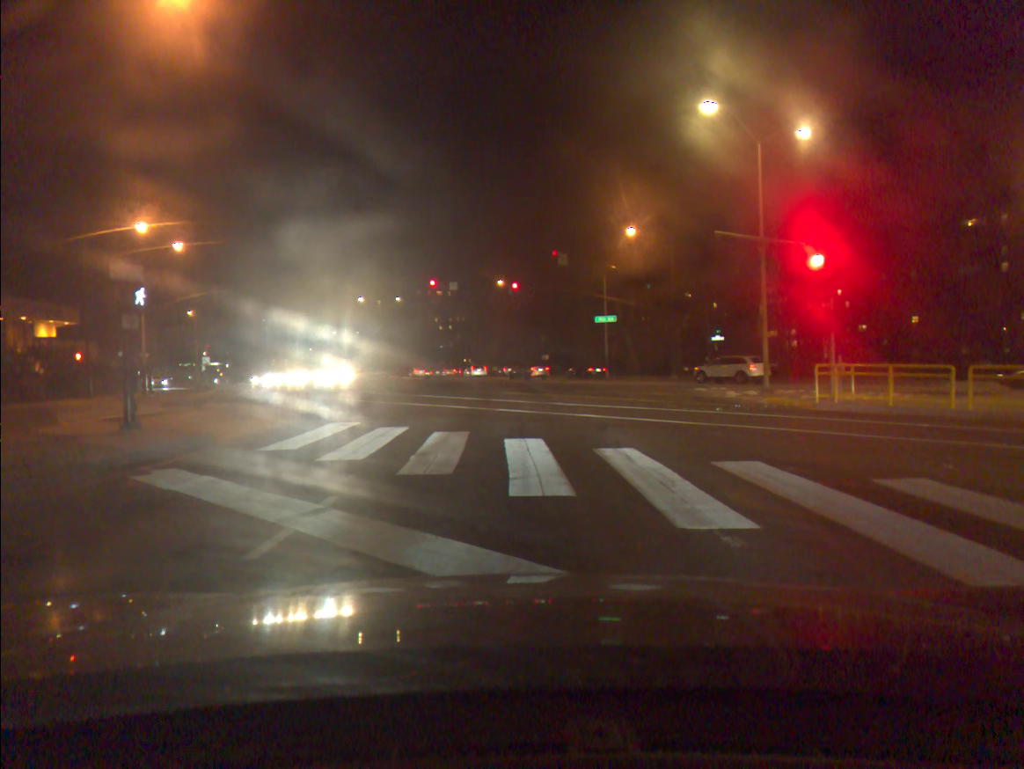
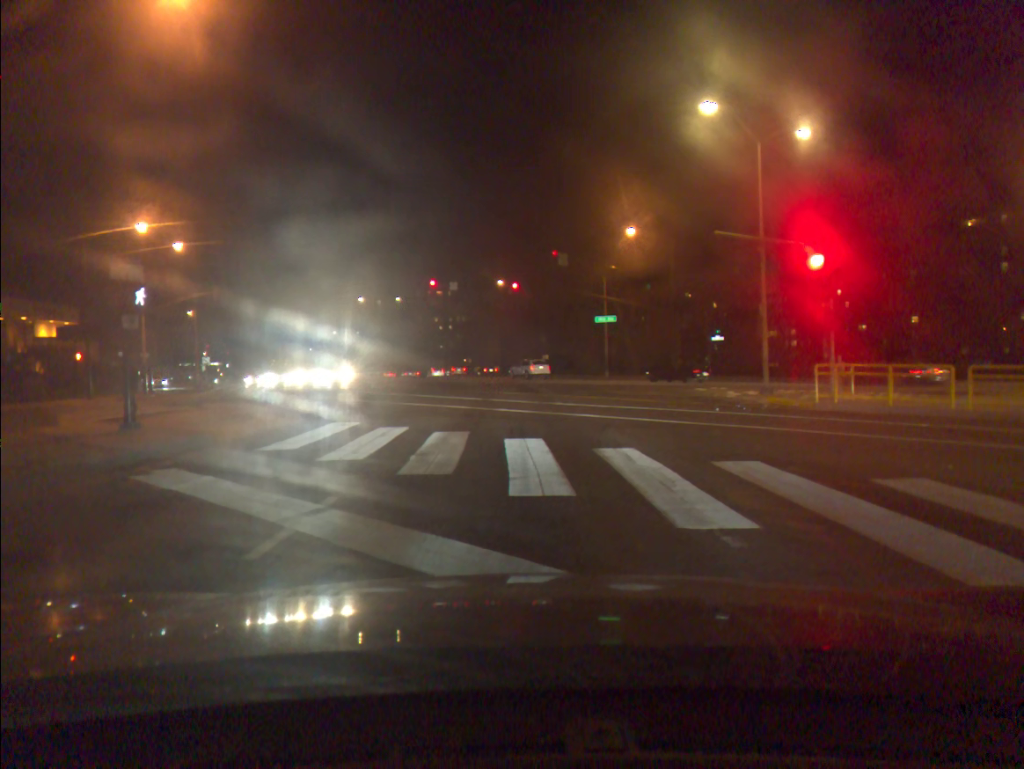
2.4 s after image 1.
(0.0, 0.0) m; 0°
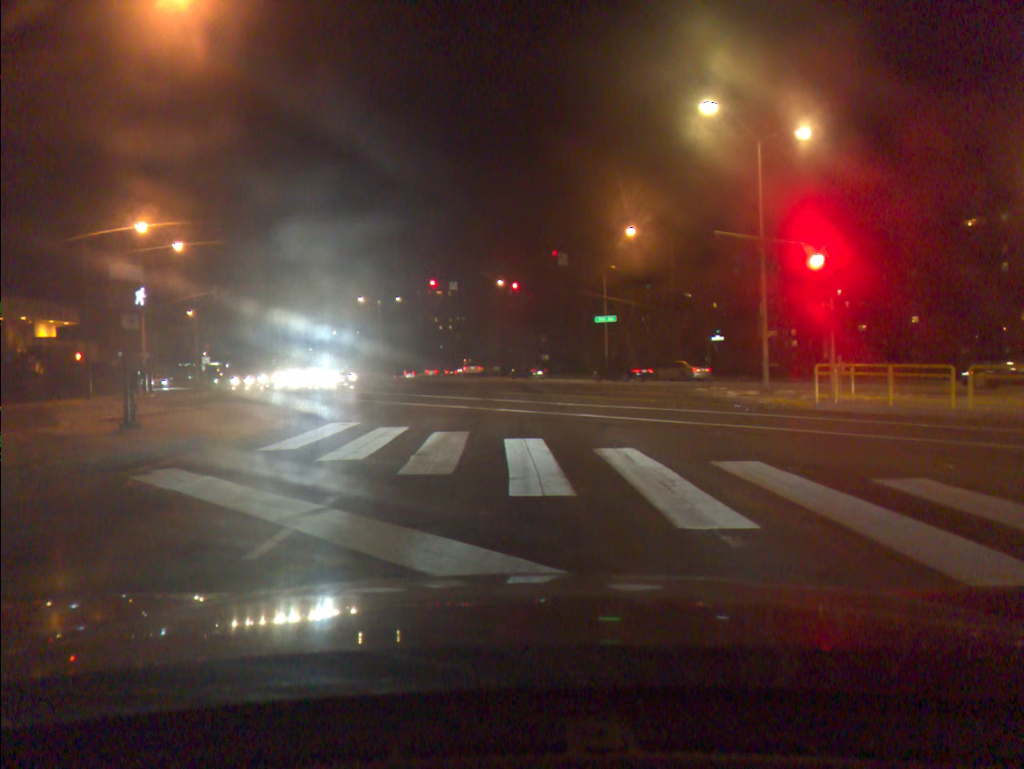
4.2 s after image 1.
(0.0, 0.0) m; 0°
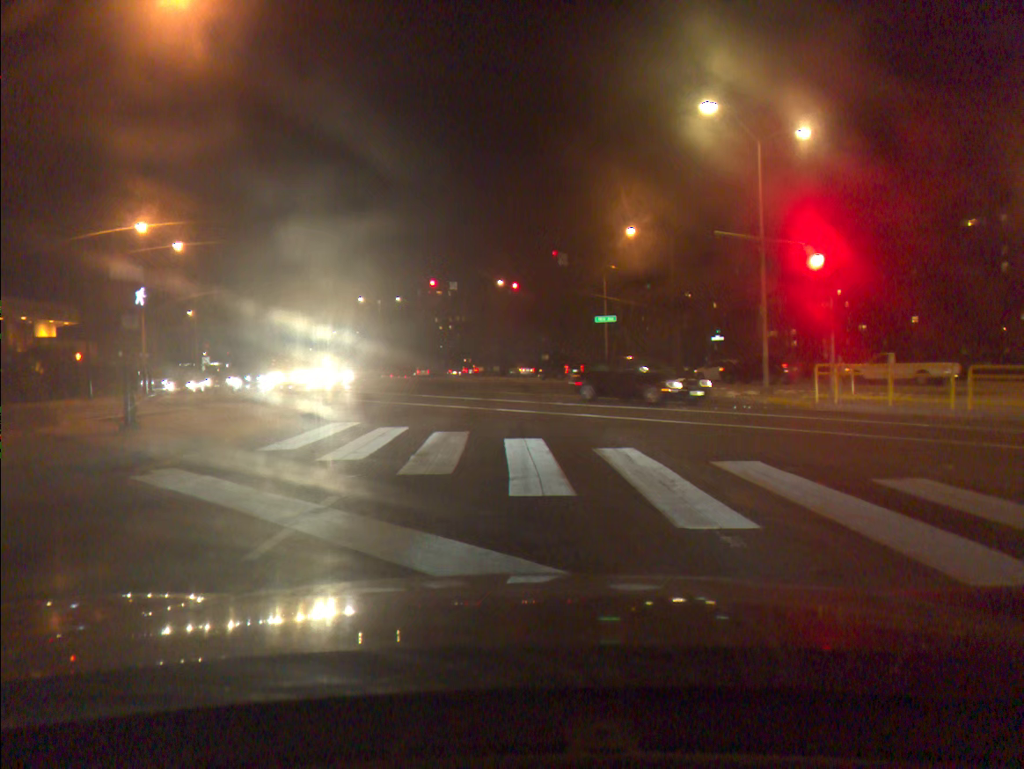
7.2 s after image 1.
(0.0, 0.0) m; 0°
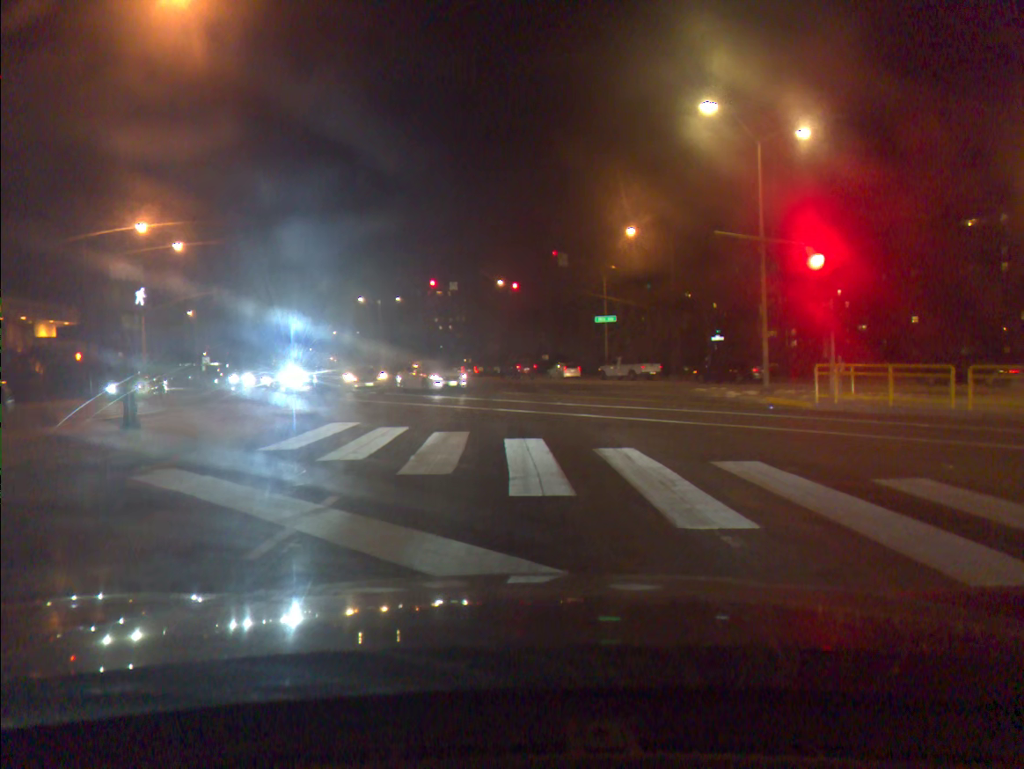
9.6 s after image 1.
(0.0, 0.0) m; 0°
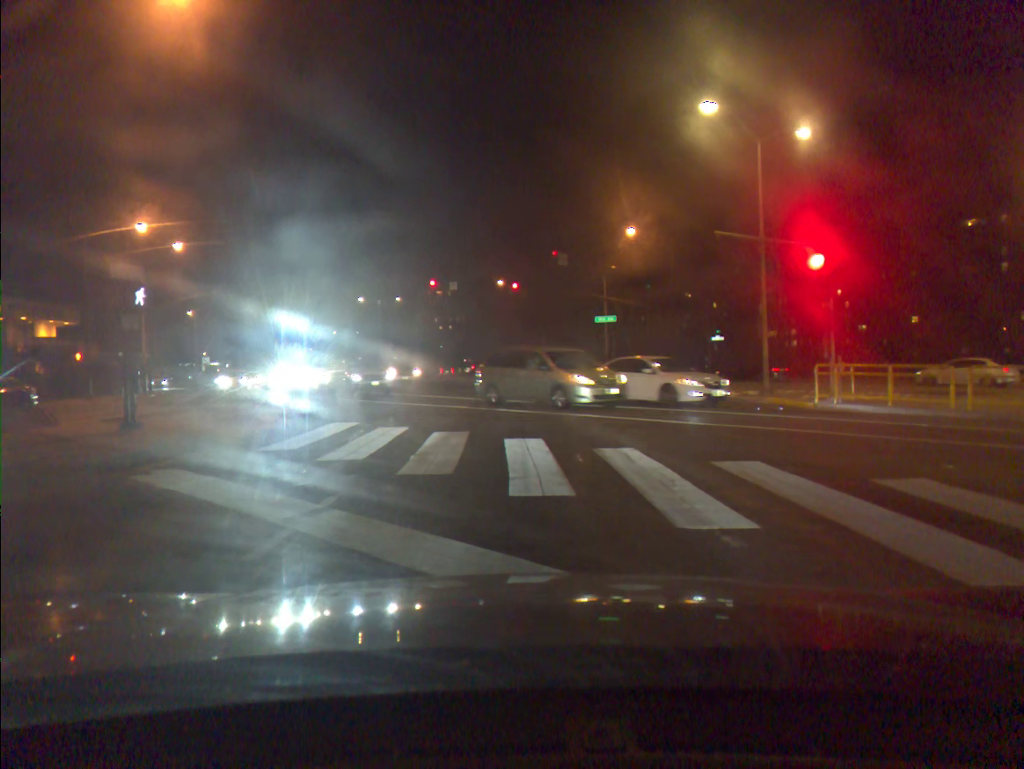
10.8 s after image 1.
(0.0, 0.0) m; 0°
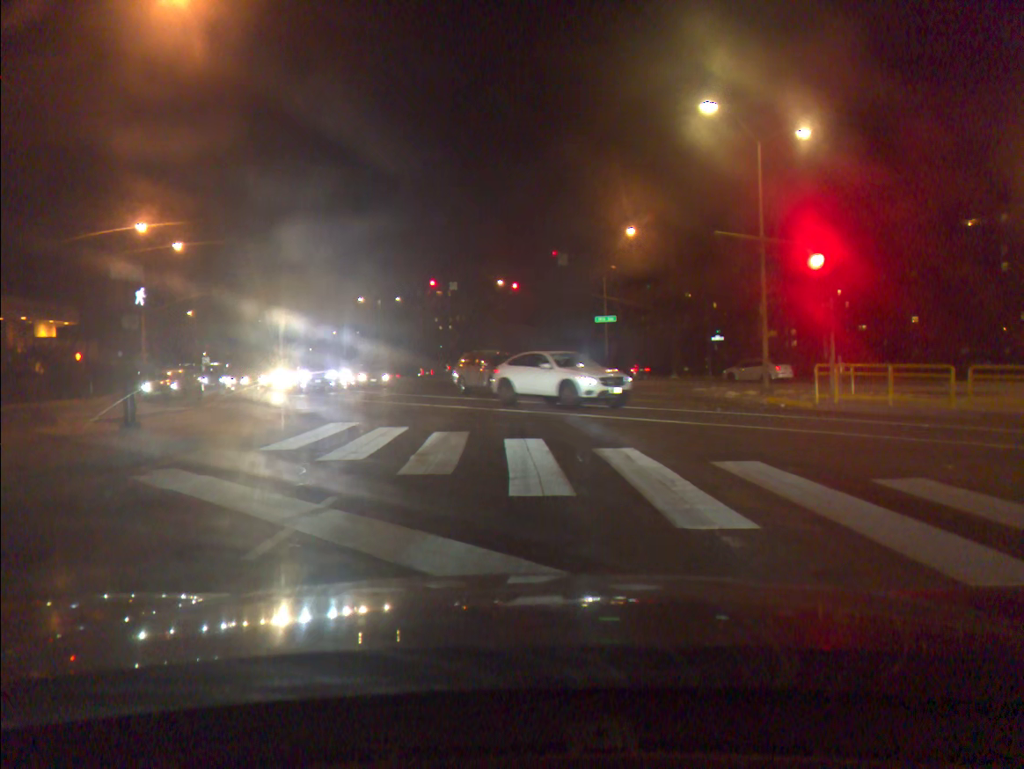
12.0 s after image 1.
(0.0, 0.0) m; 0°
